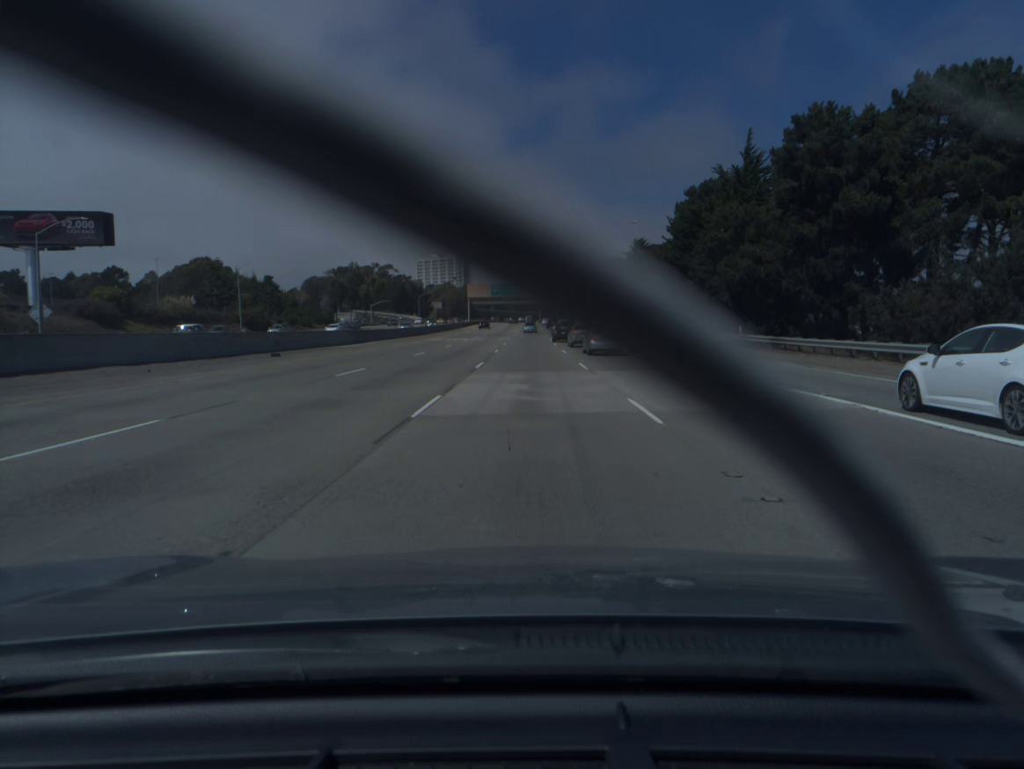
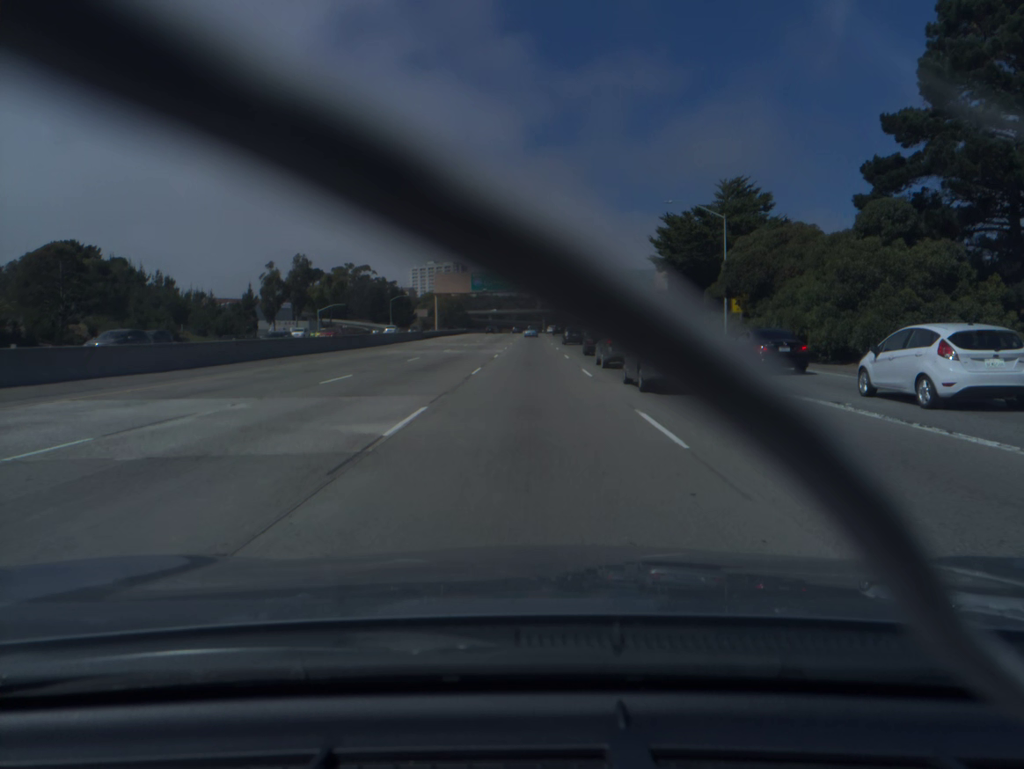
(-0.2, +60.3) m; 0°
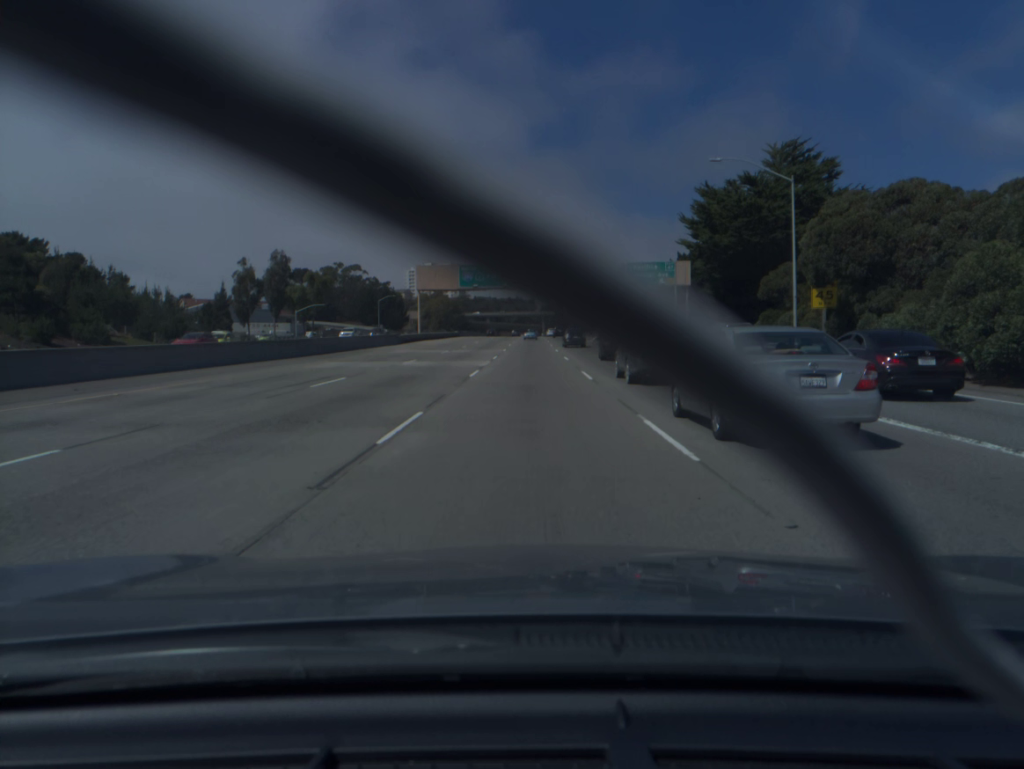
(0.0, +15.2) m; 0°
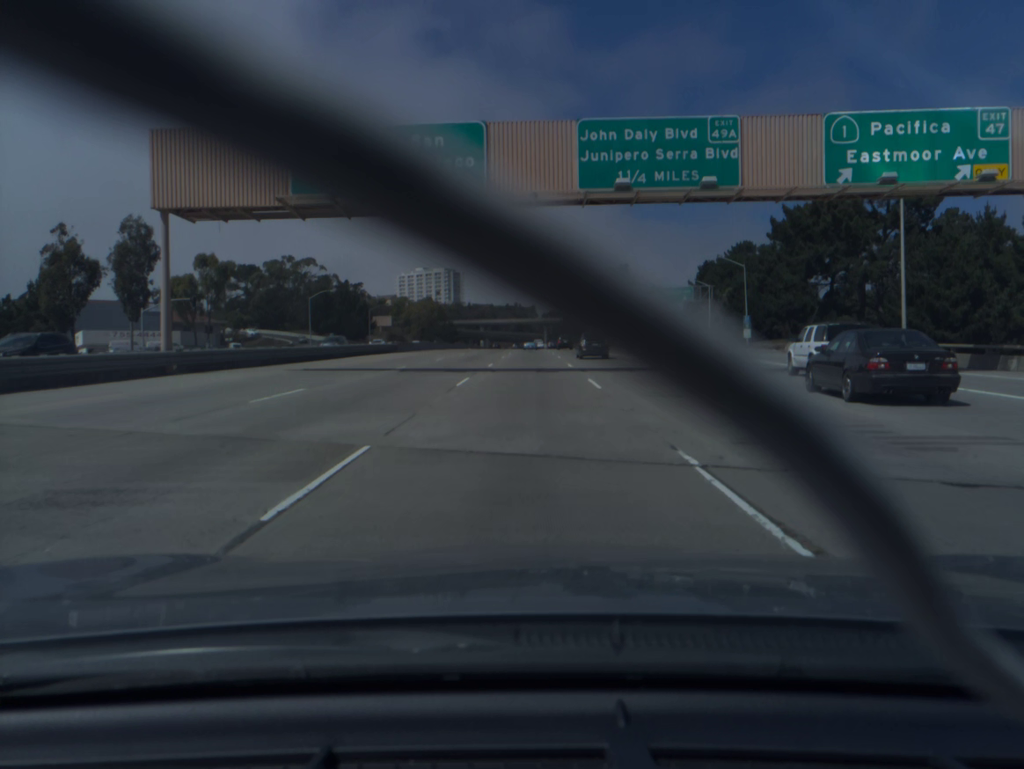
(0.0, +62.3) m; 0°
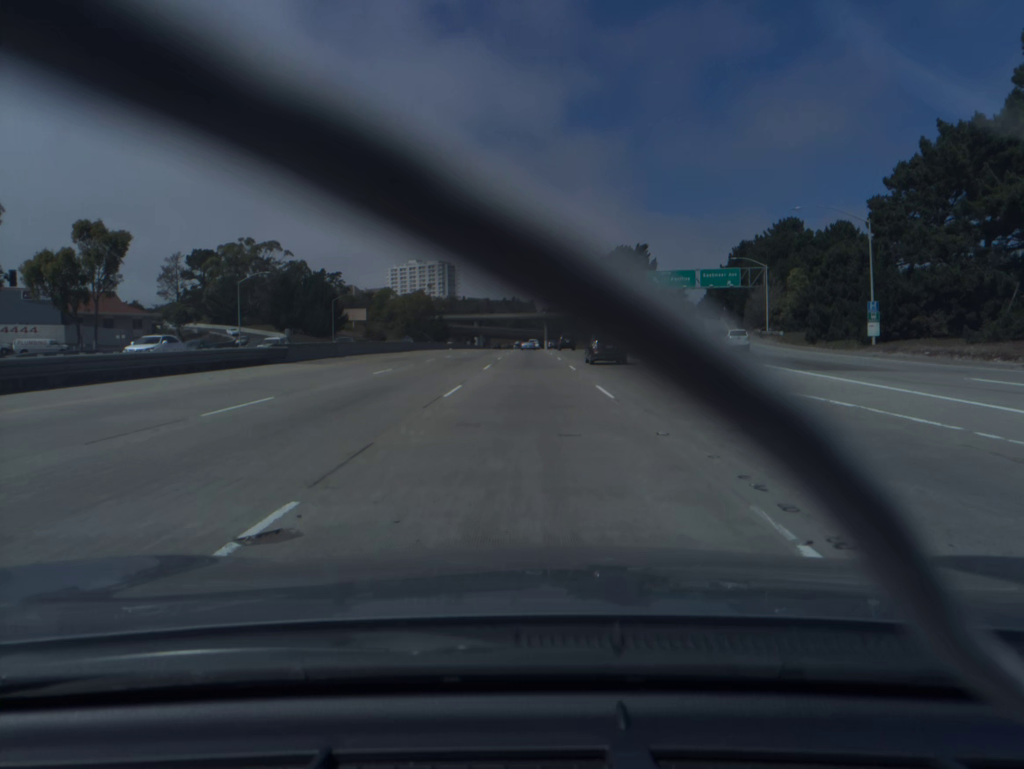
(0.0, +32.3) m; 0°
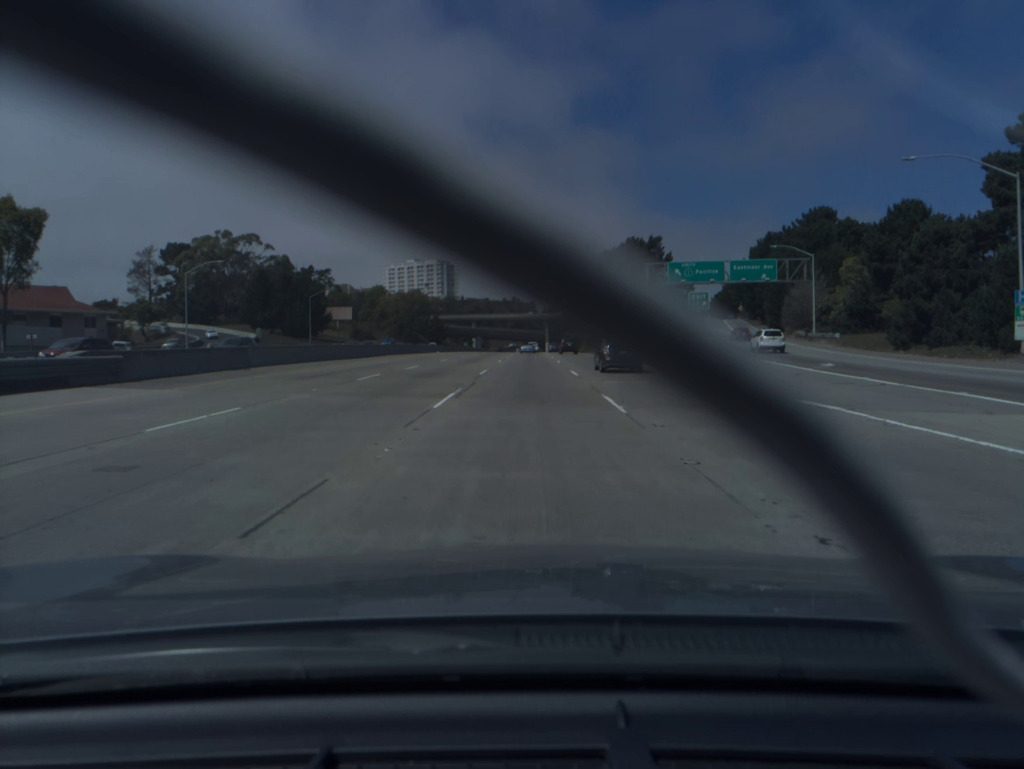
(0.0, +16.4) m; 0°
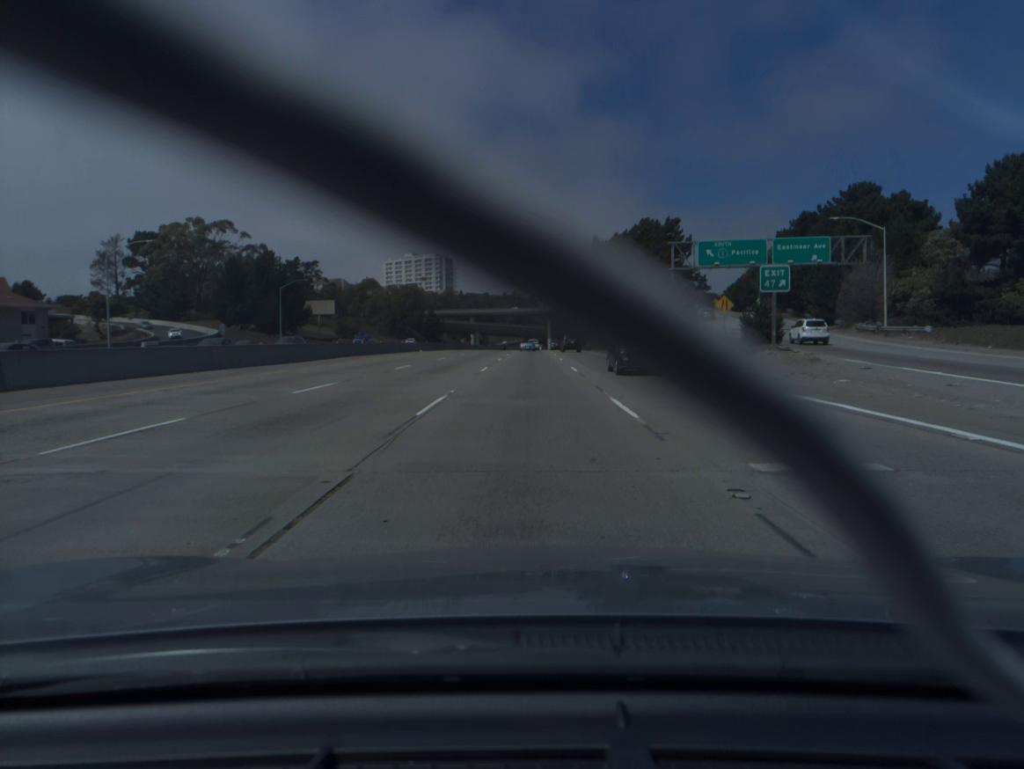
(0.0, +16.5) m; 0°
